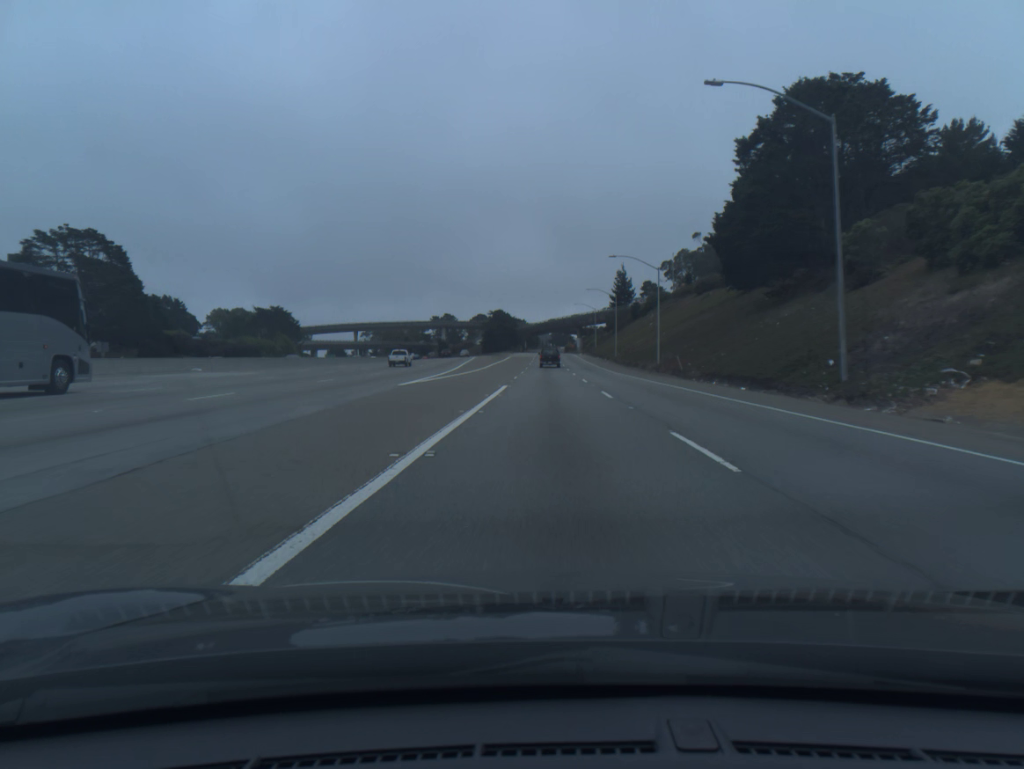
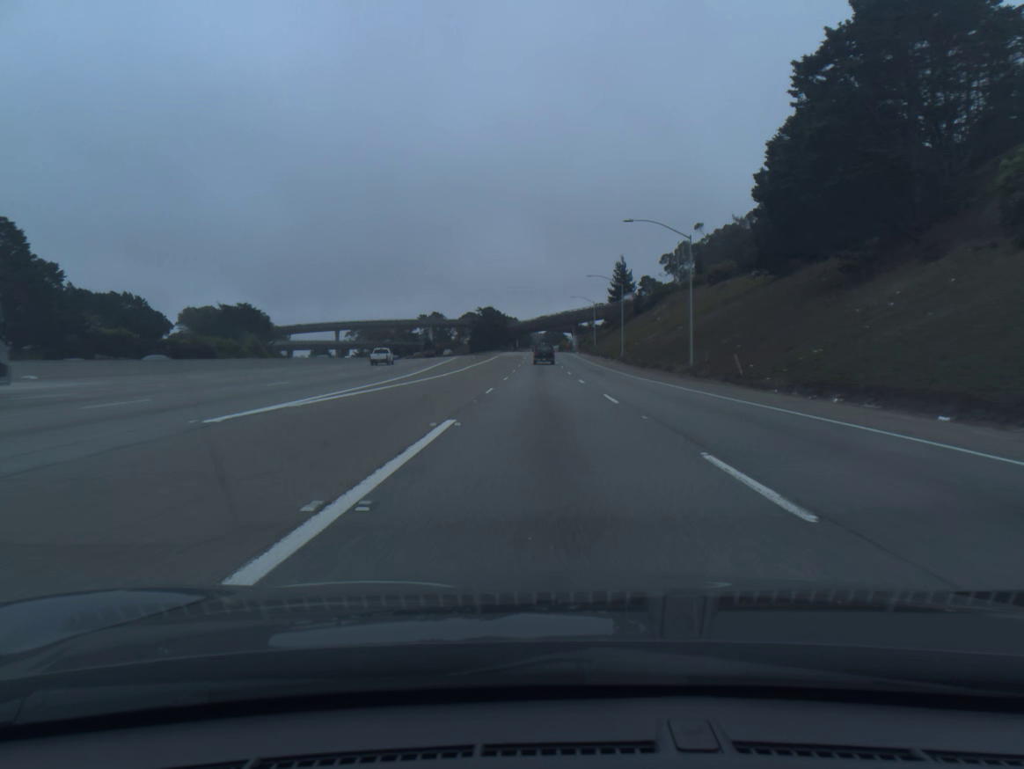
(+0.1, +17.8) m; 0°
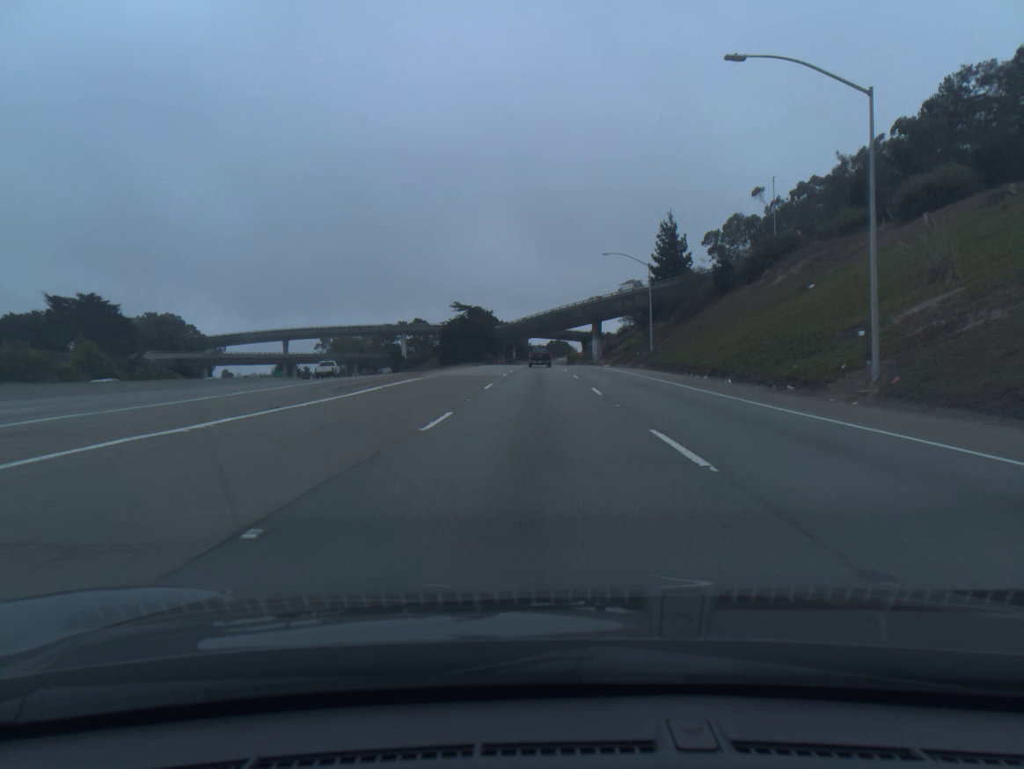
(+0.1, +70.8) m; 0°
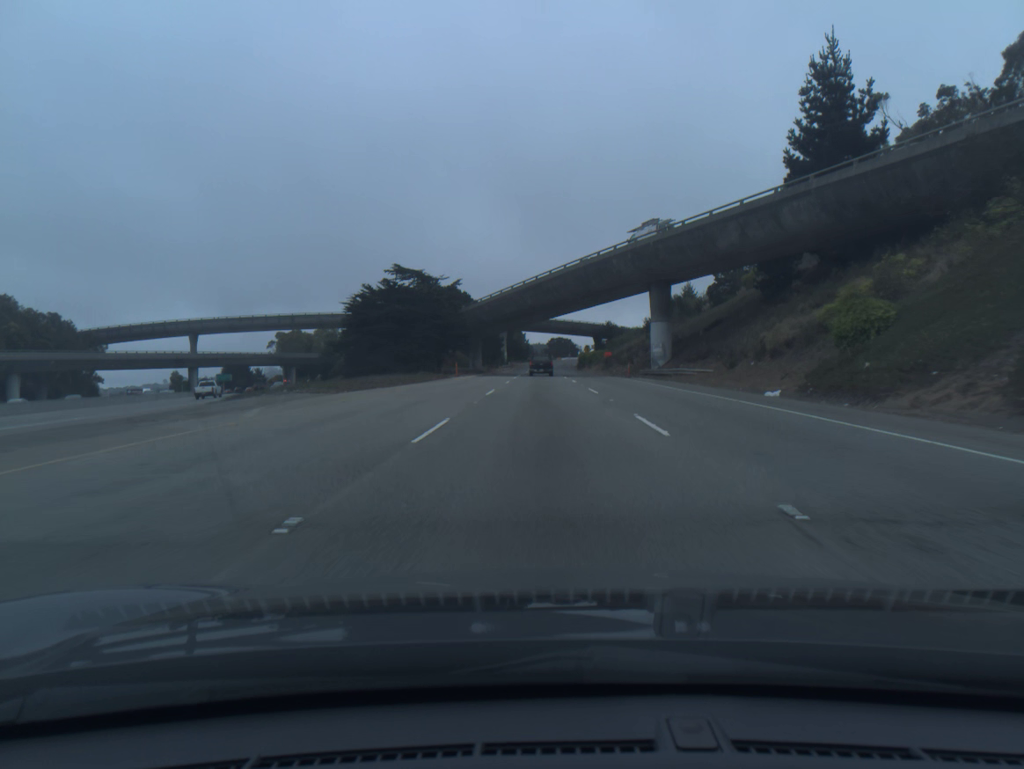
(-0.2, +69.4) m; 0°
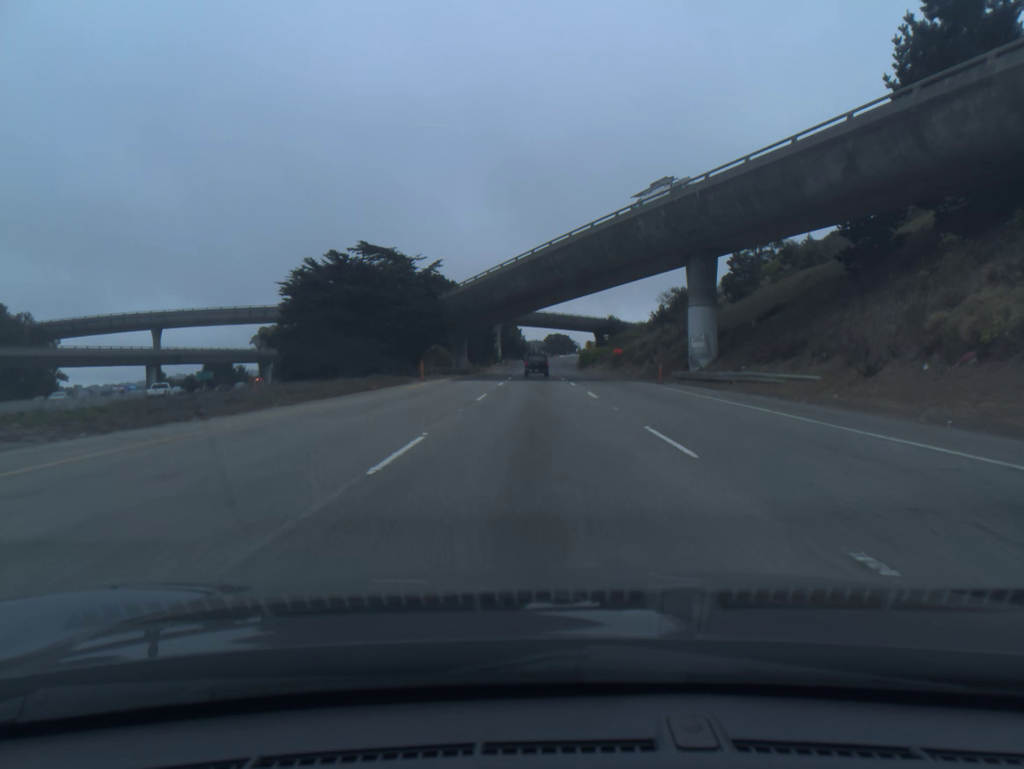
(0.0, +17.2) m; 0°
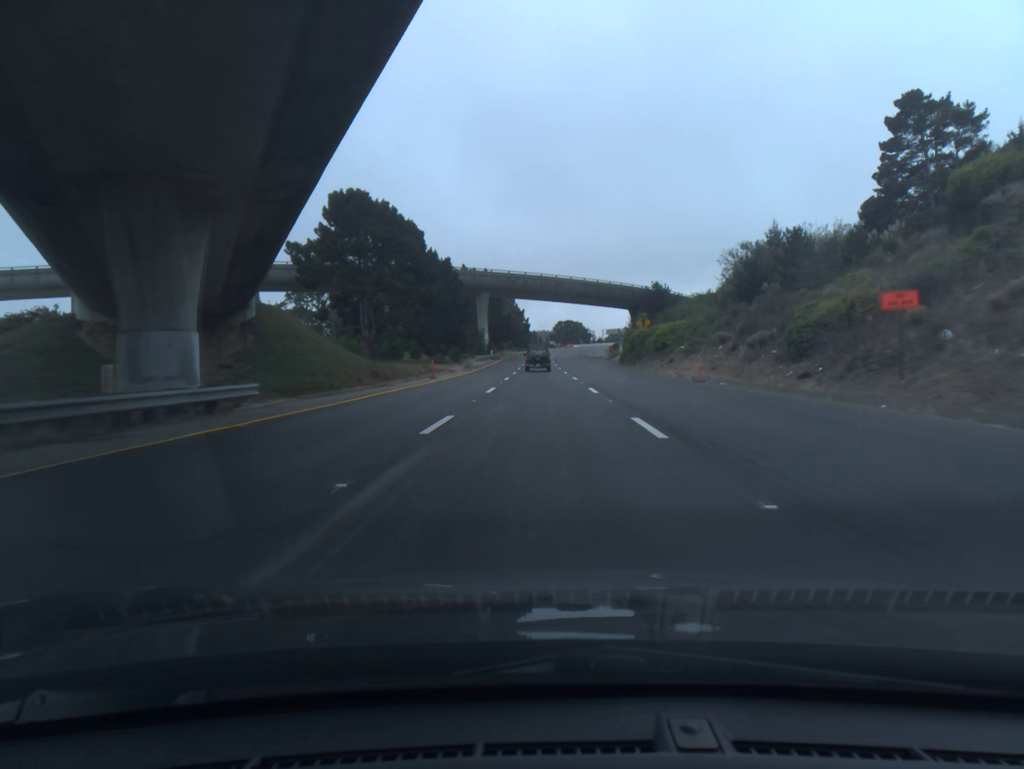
(-0.2, +68.5) m; 0°
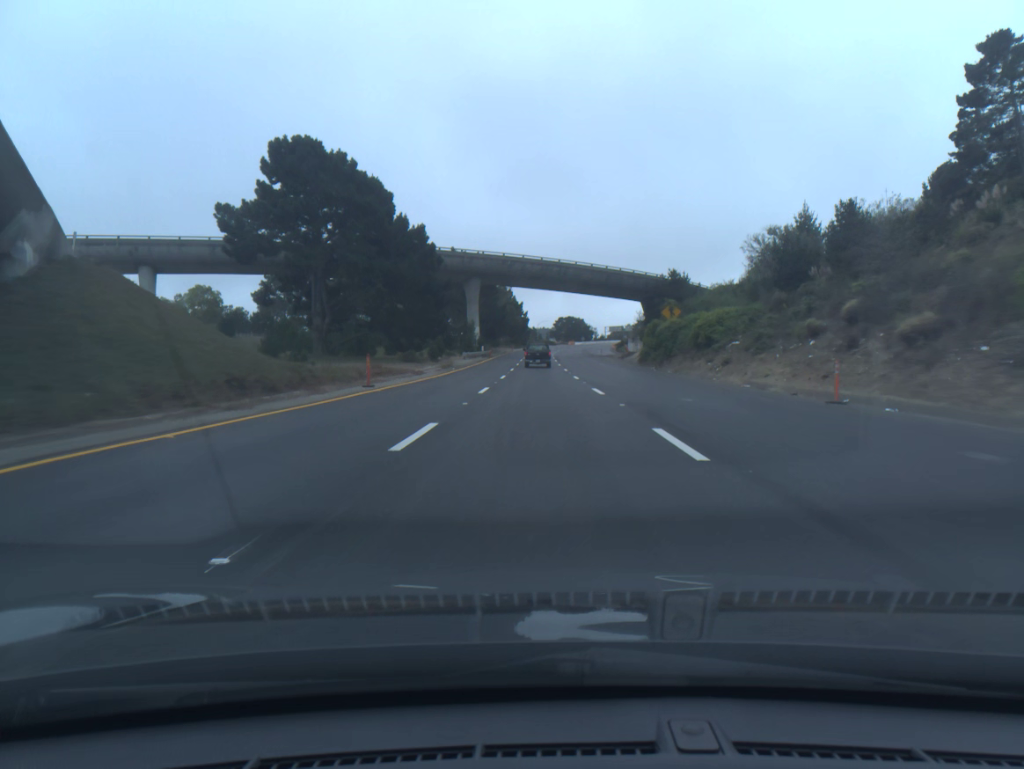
(0.0, +17.0) m; 0°
